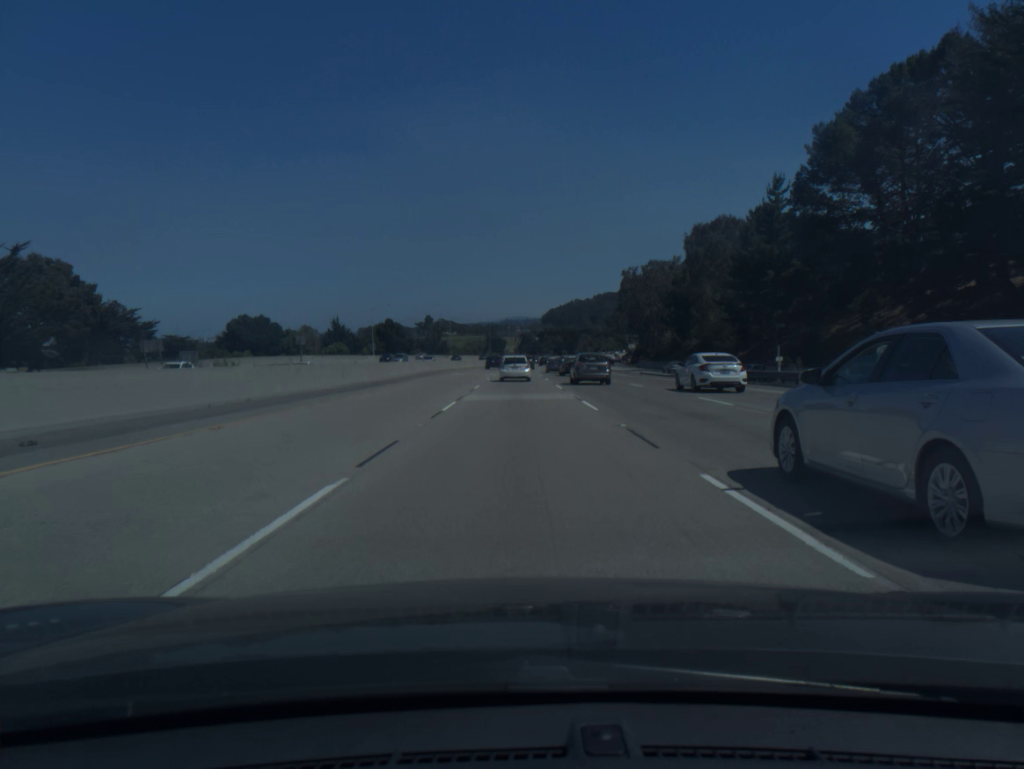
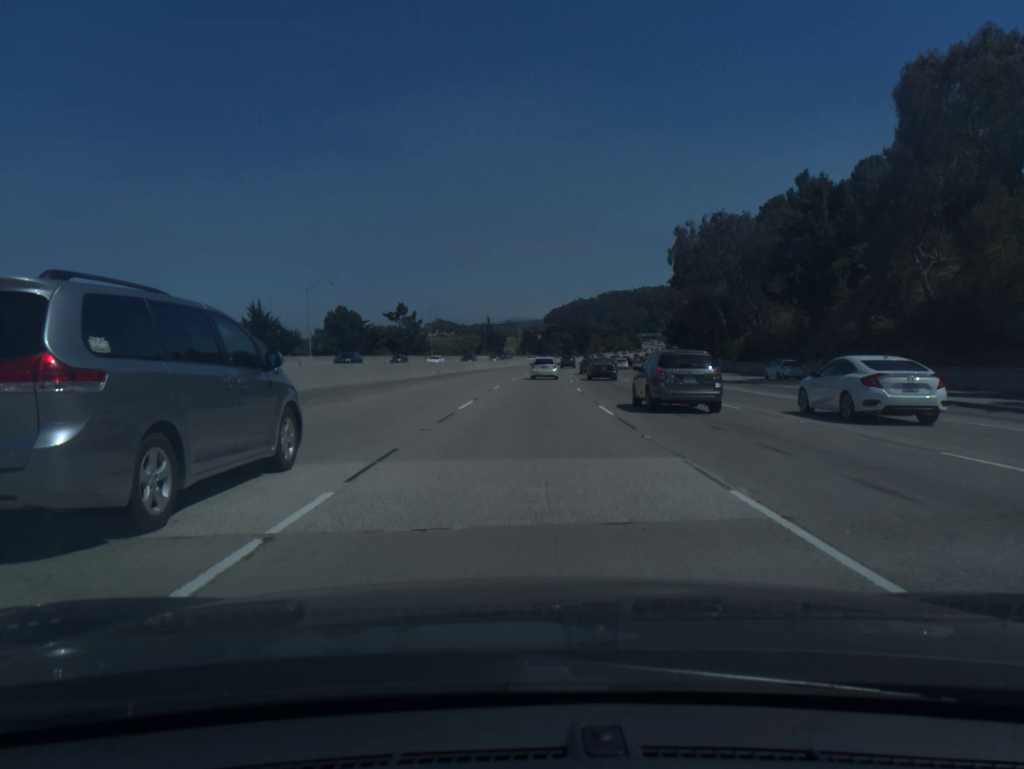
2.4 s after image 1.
(-0.2, +57.6) m; 0°
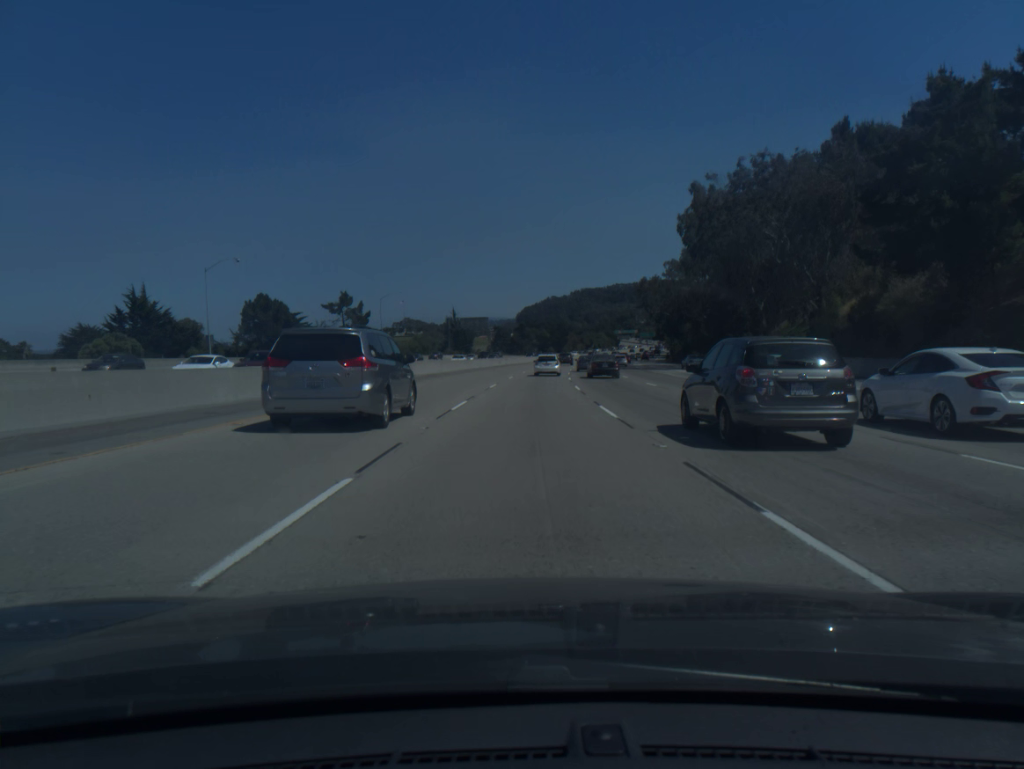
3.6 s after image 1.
(+0.4, +29.5) m; +2°
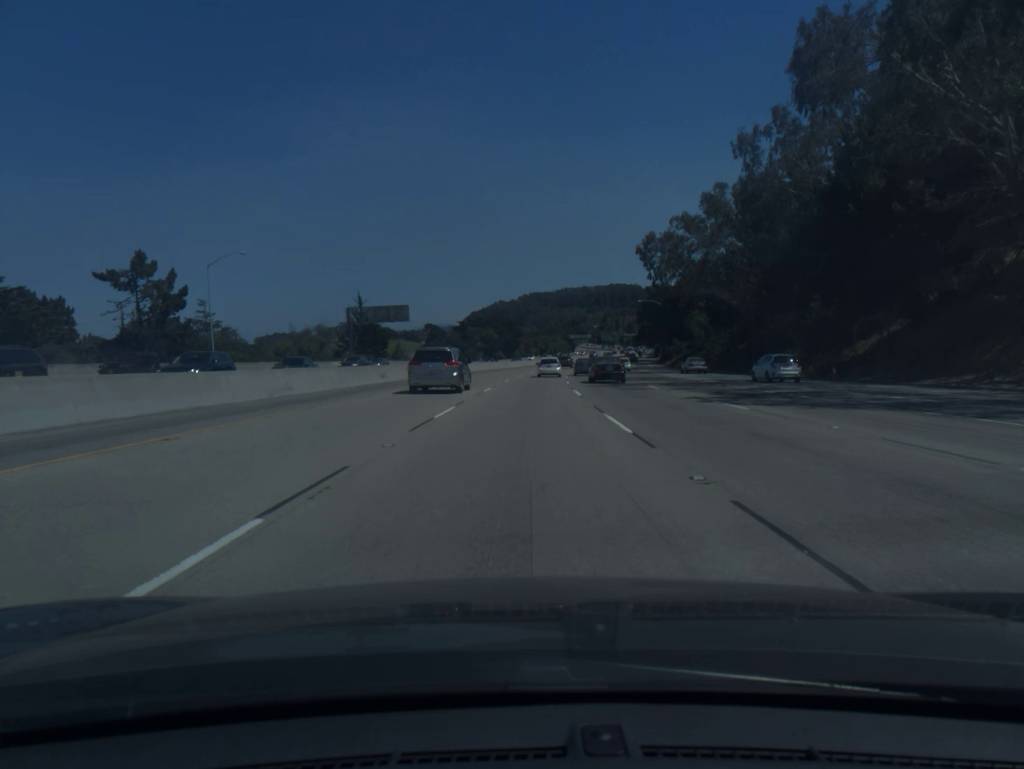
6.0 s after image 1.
(+2.0, +60.1) m; +4°
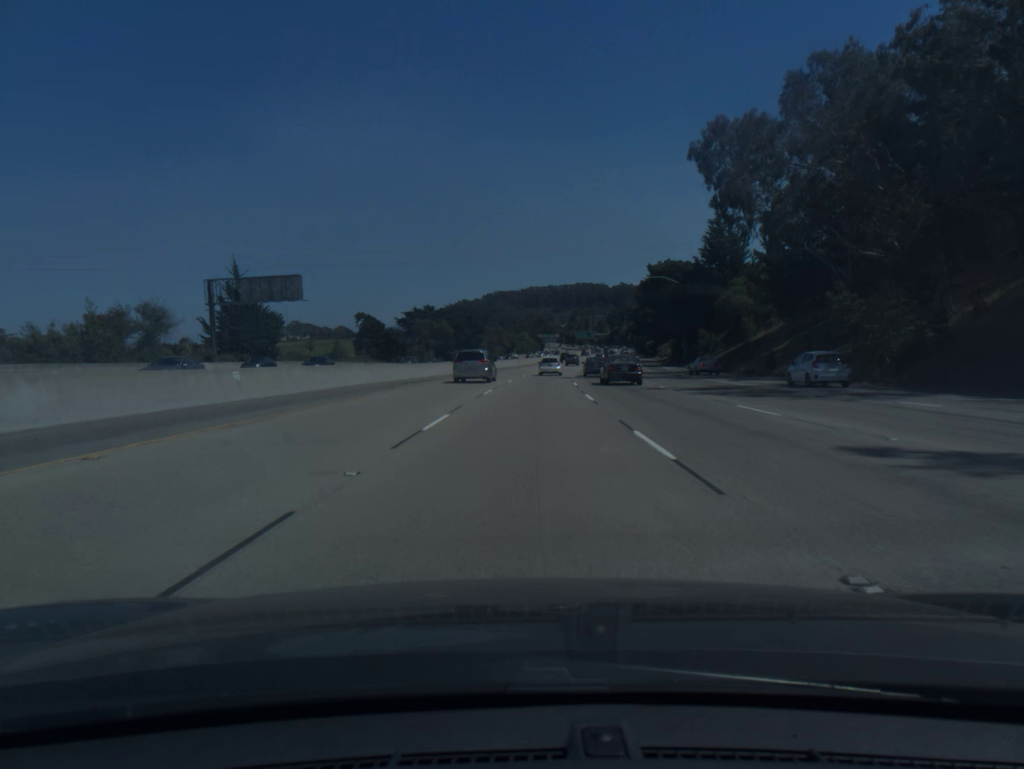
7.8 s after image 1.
(+1.0, +46.1) m; +3°
